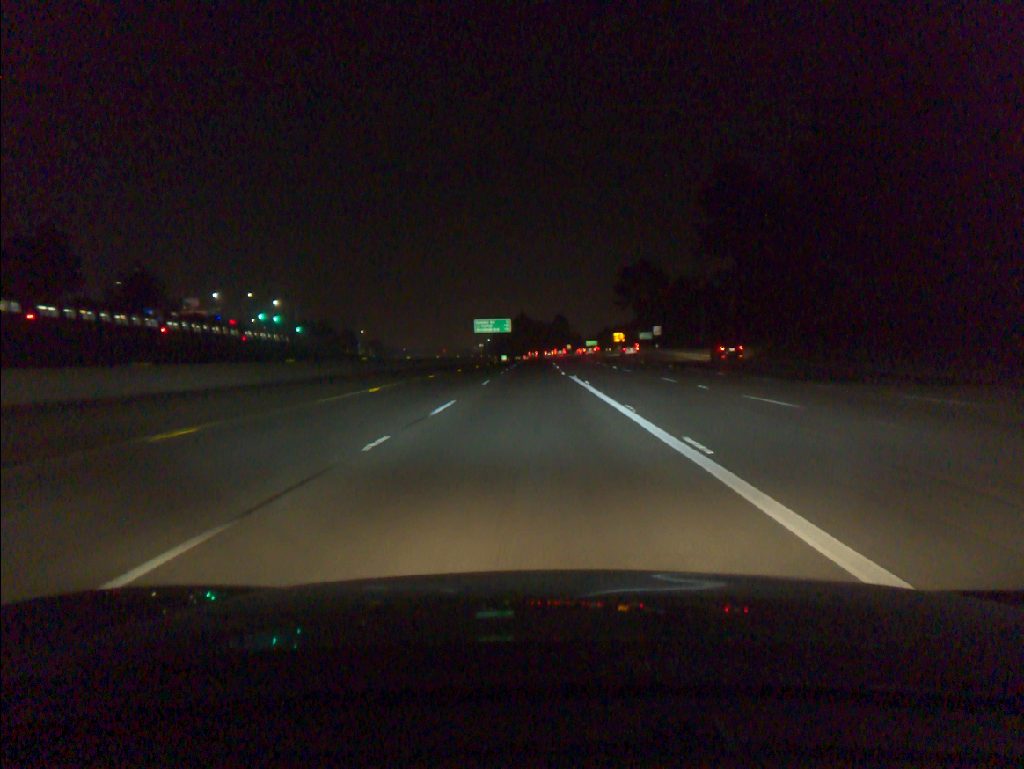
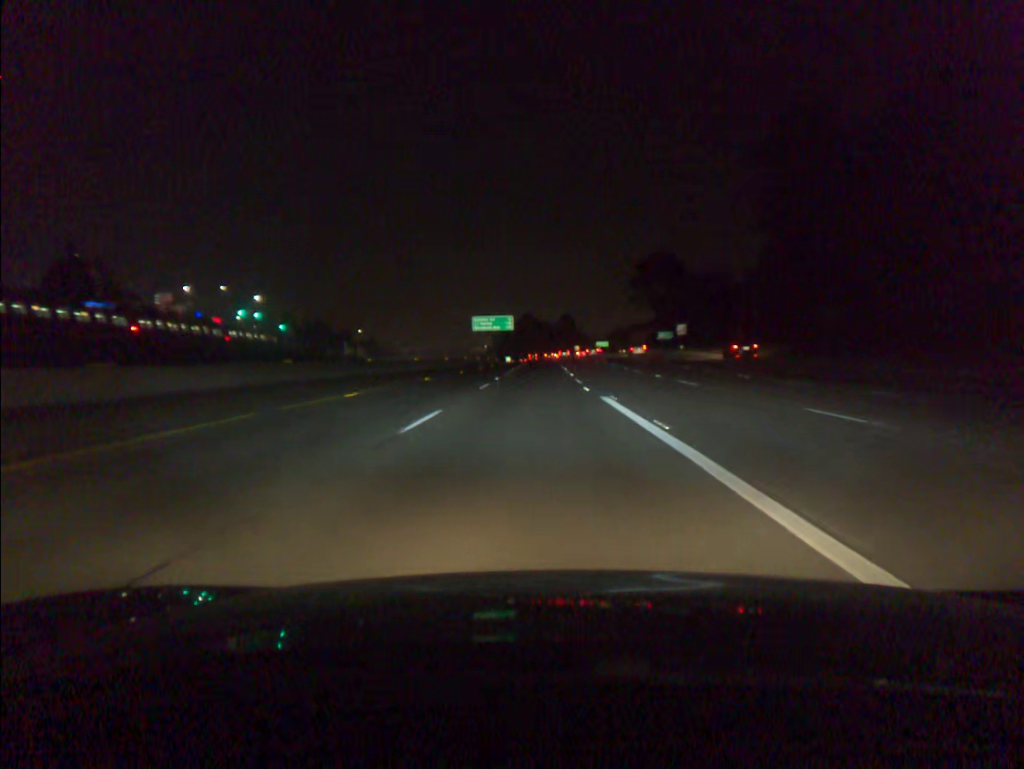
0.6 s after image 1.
(-0.1, +18.2) m; 0°
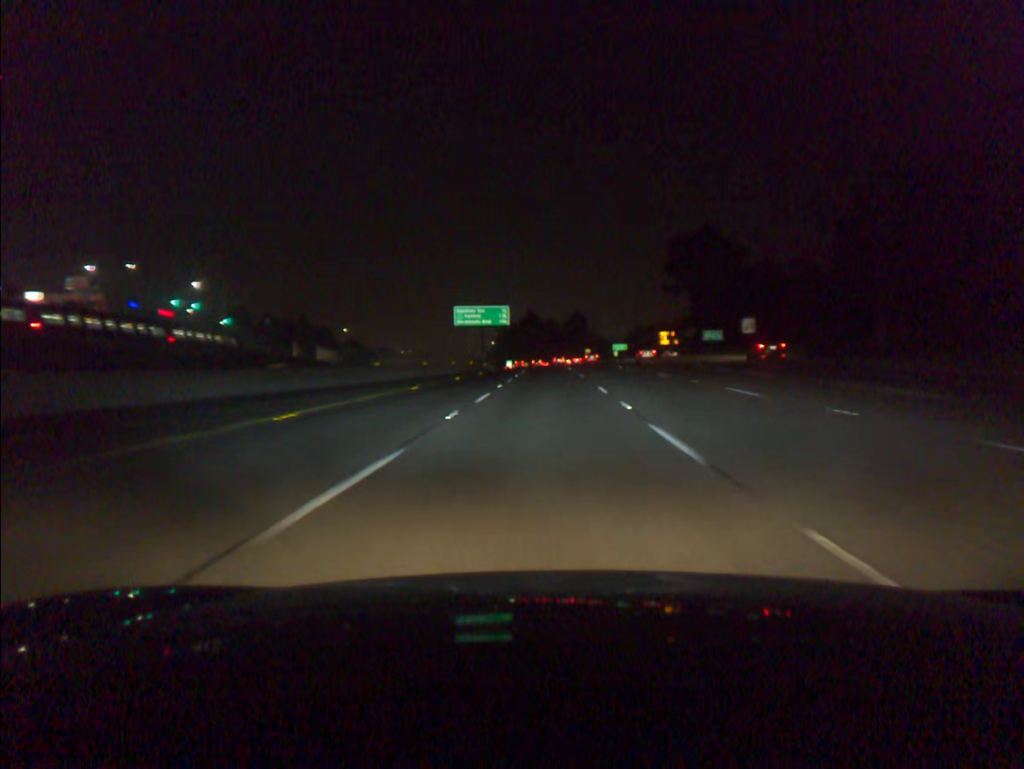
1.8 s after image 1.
(-0.2, +36.3) m; 0°
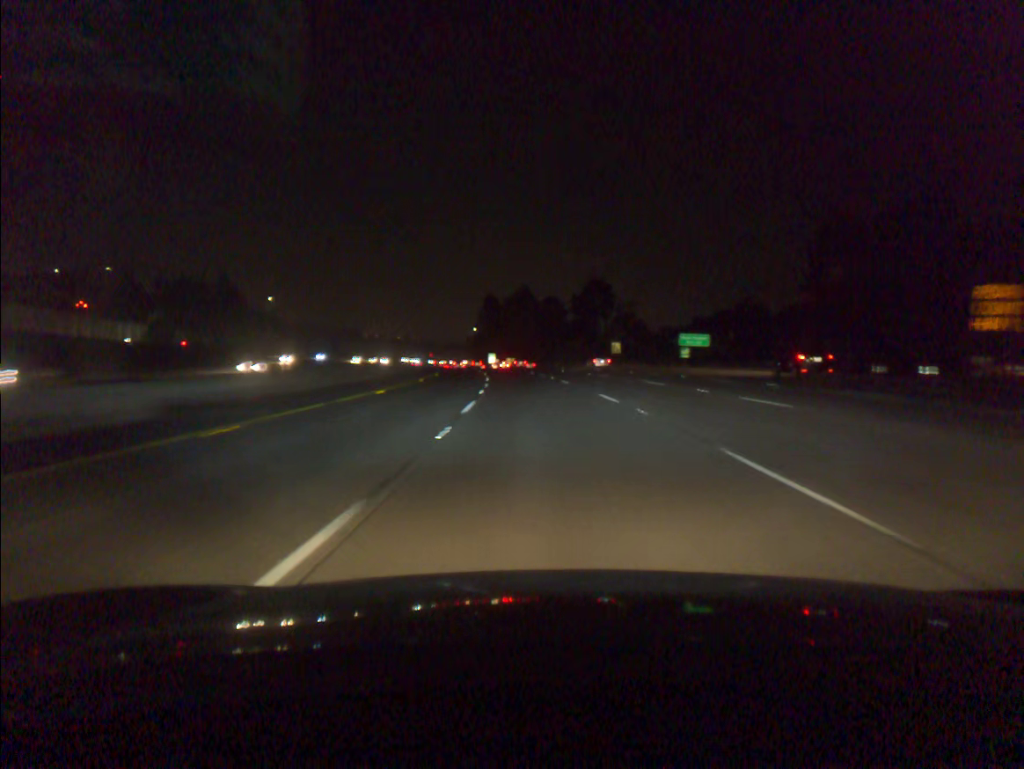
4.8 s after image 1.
(+0.6, +90.9) m; 0°
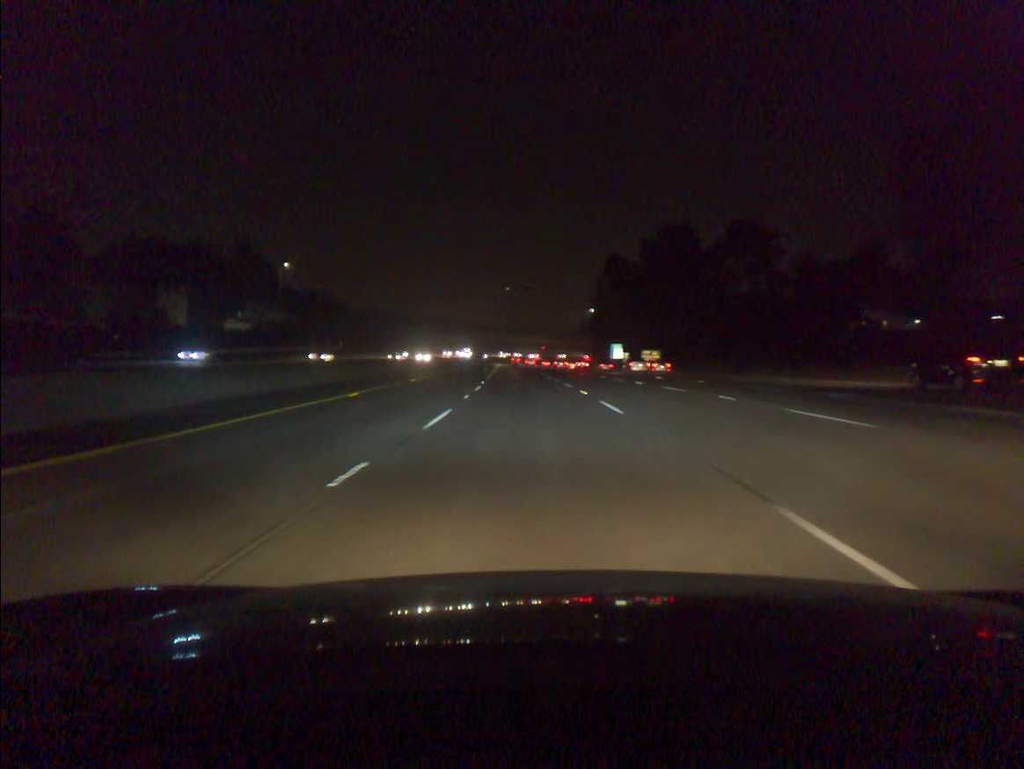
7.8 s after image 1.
(-6.2, +91.2) m; -9°
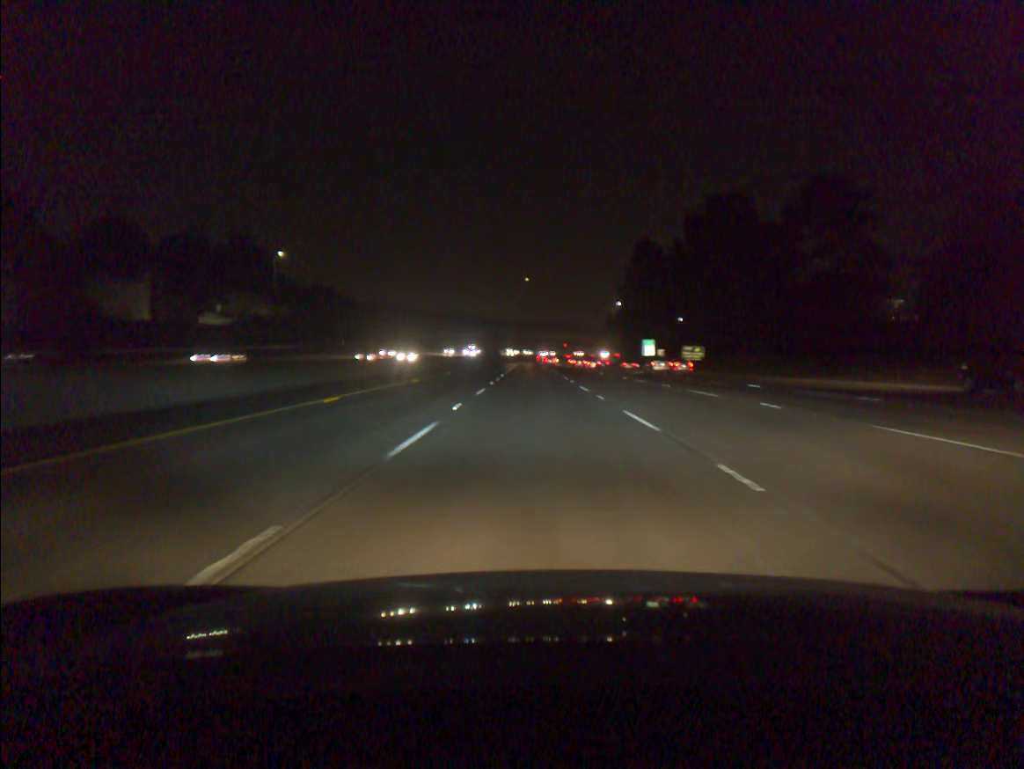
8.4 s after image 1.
(-0.3, +18.3) m; -2°
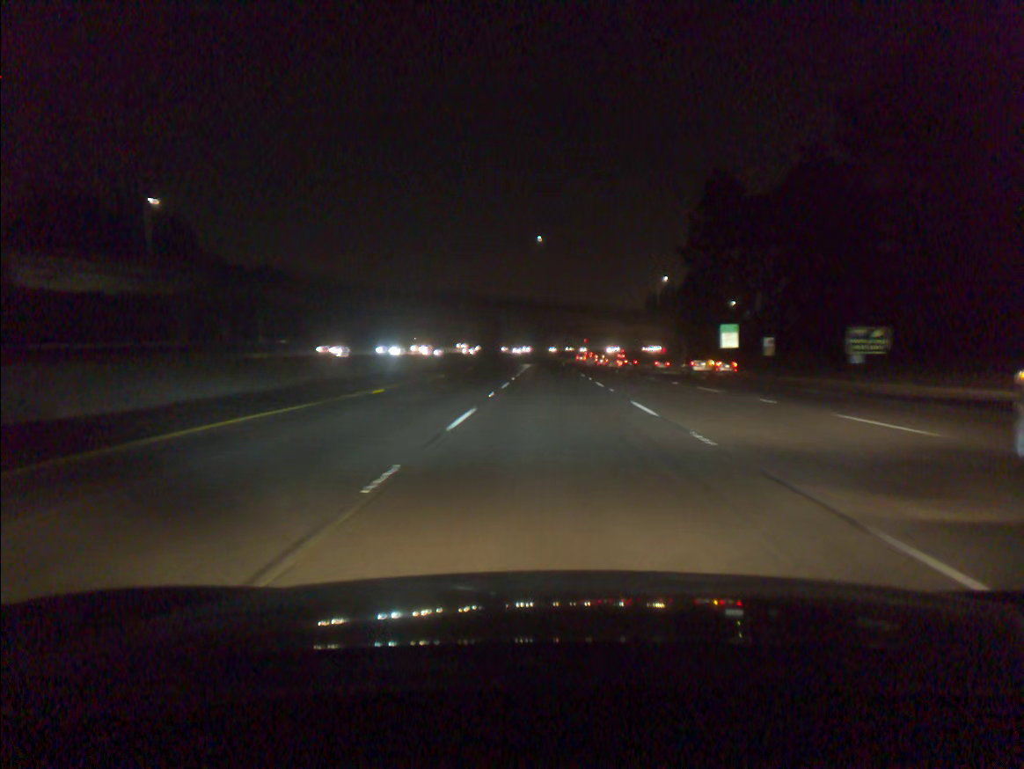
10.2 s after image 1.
(-1.0, +55.3) m; -1°
